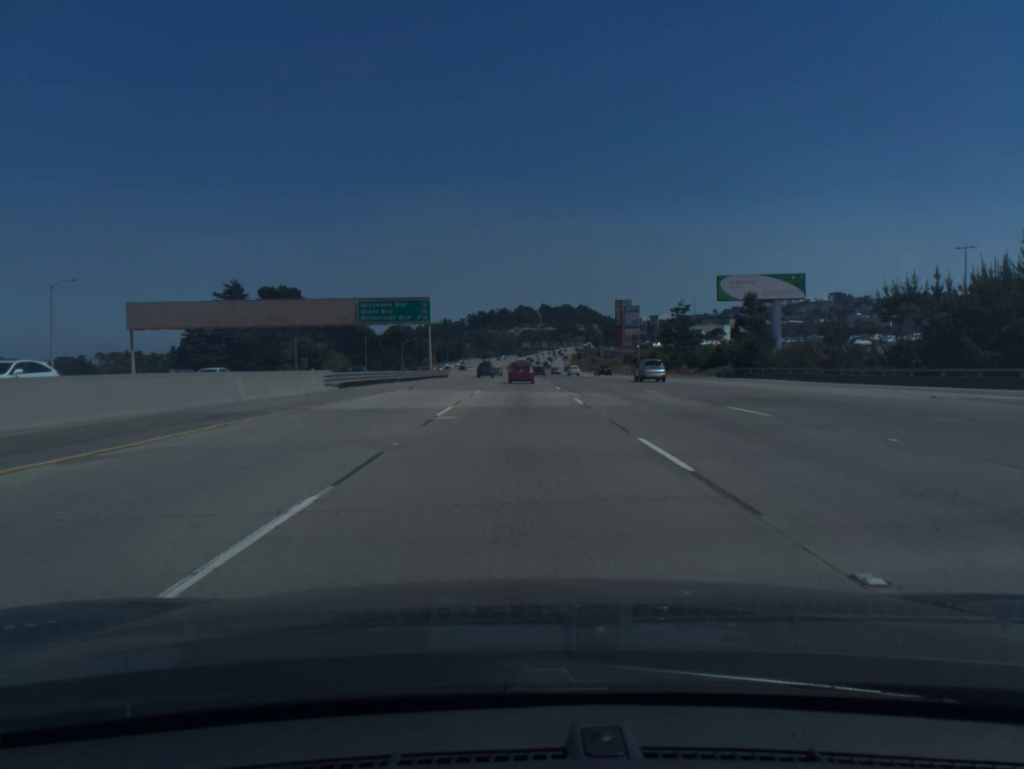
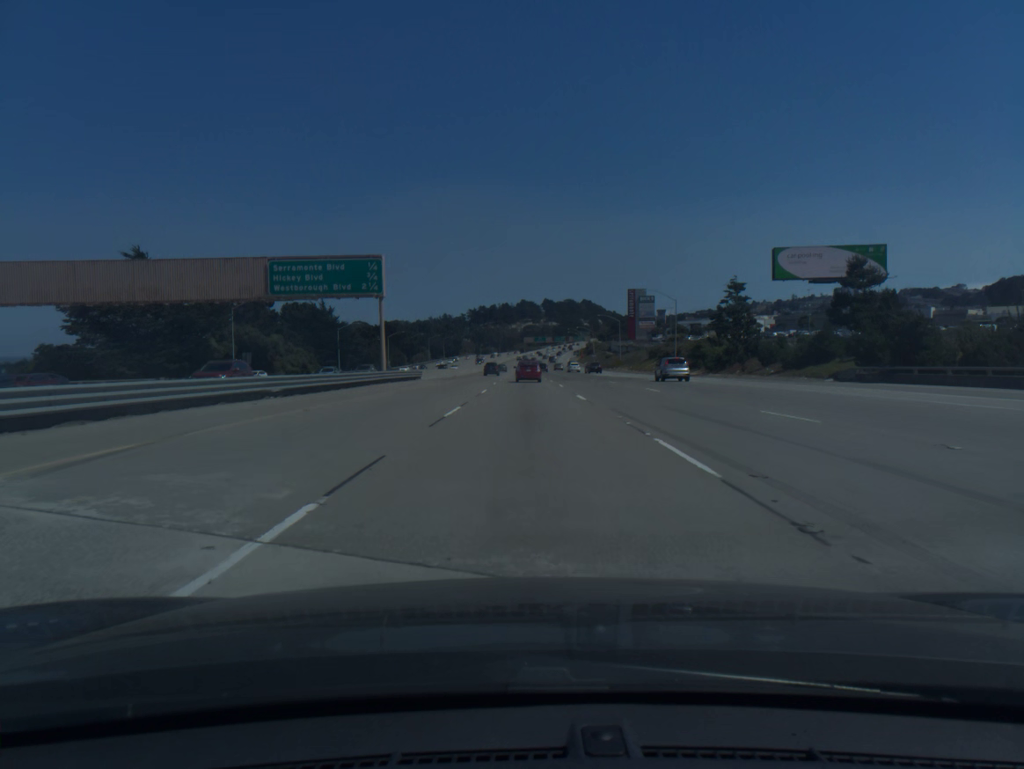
(-0.1, +29.7) m; 0°
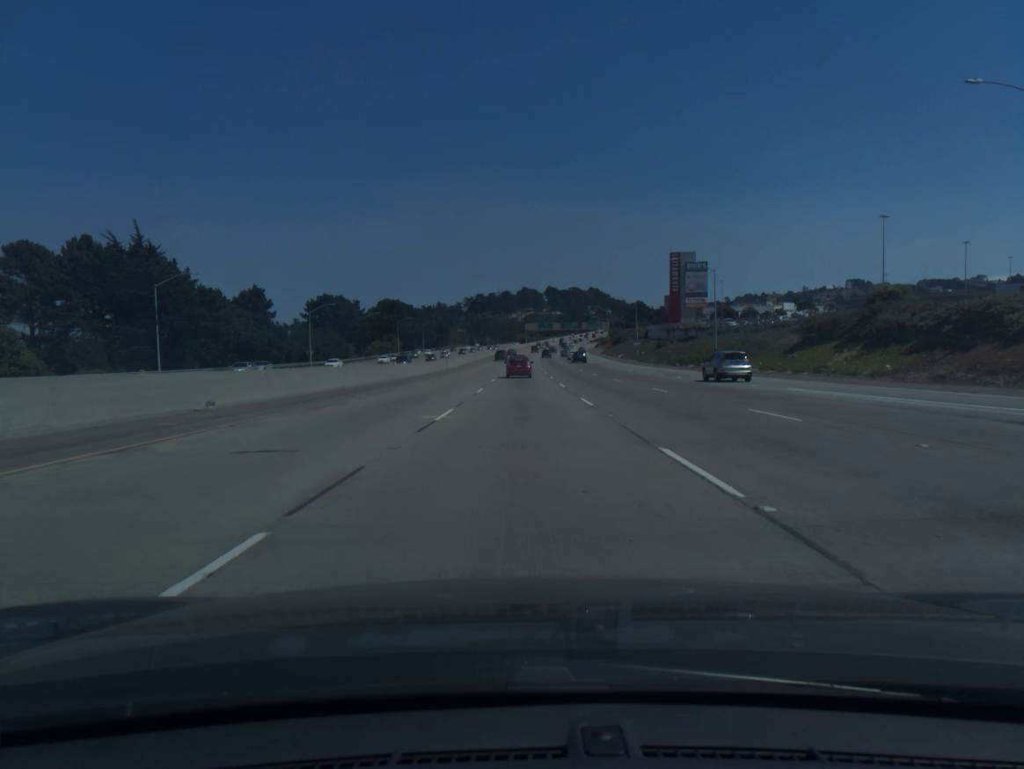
(+0.4, +74.4) m; 0°
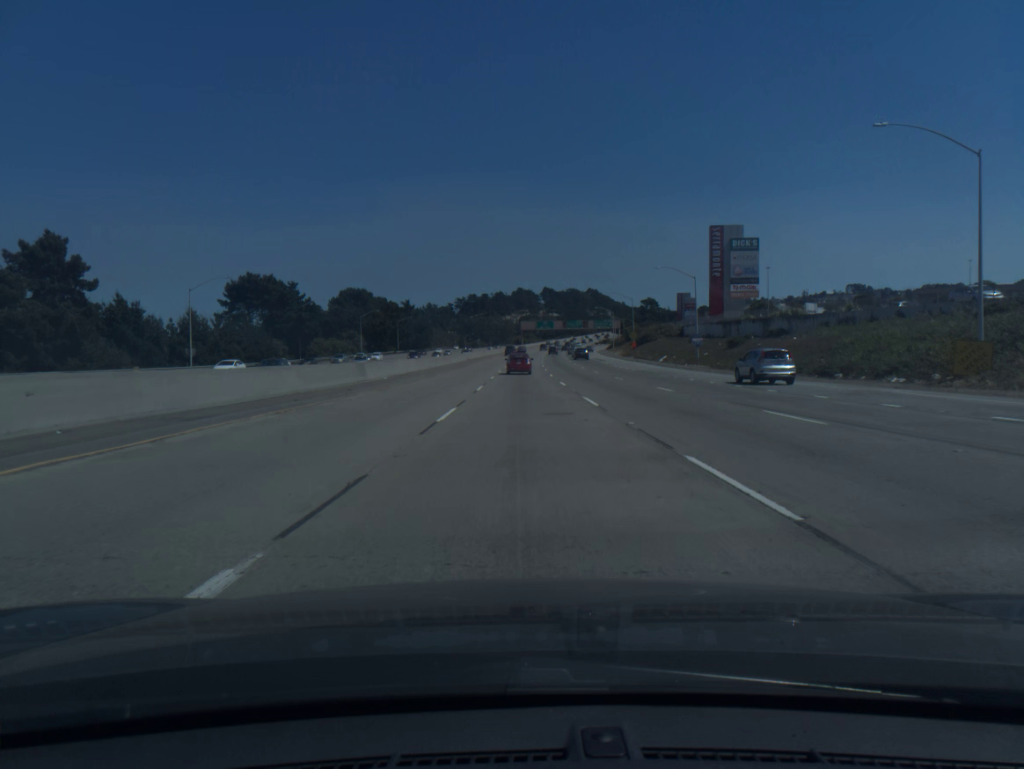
(0.0, +44.9) m; 0°
